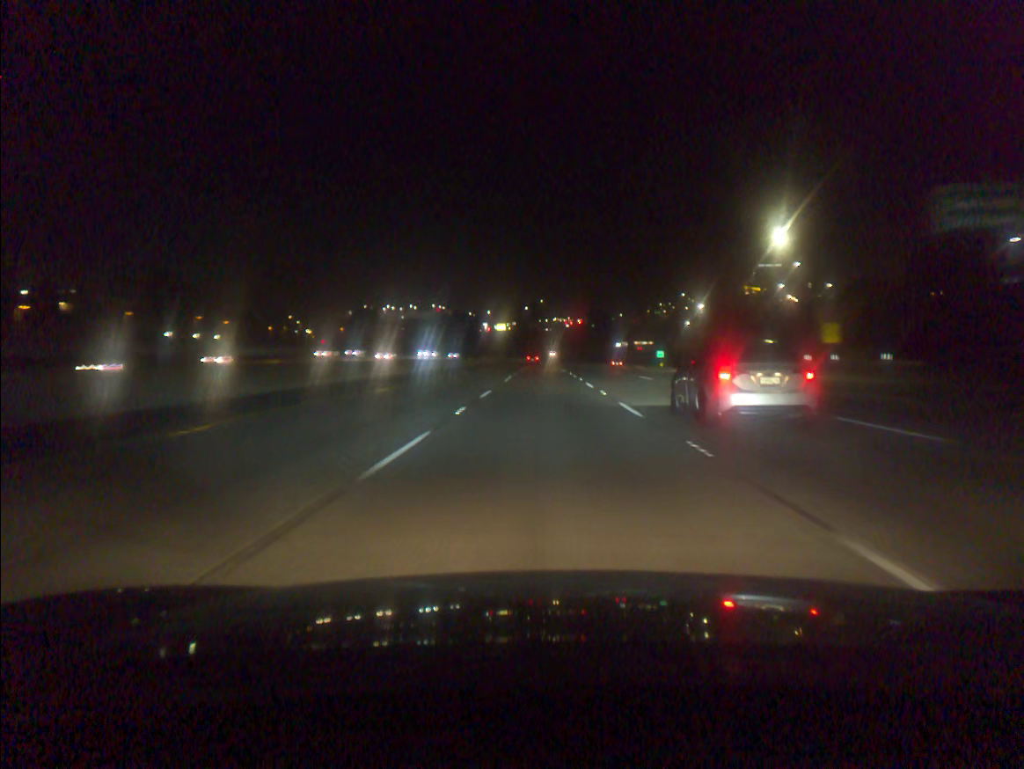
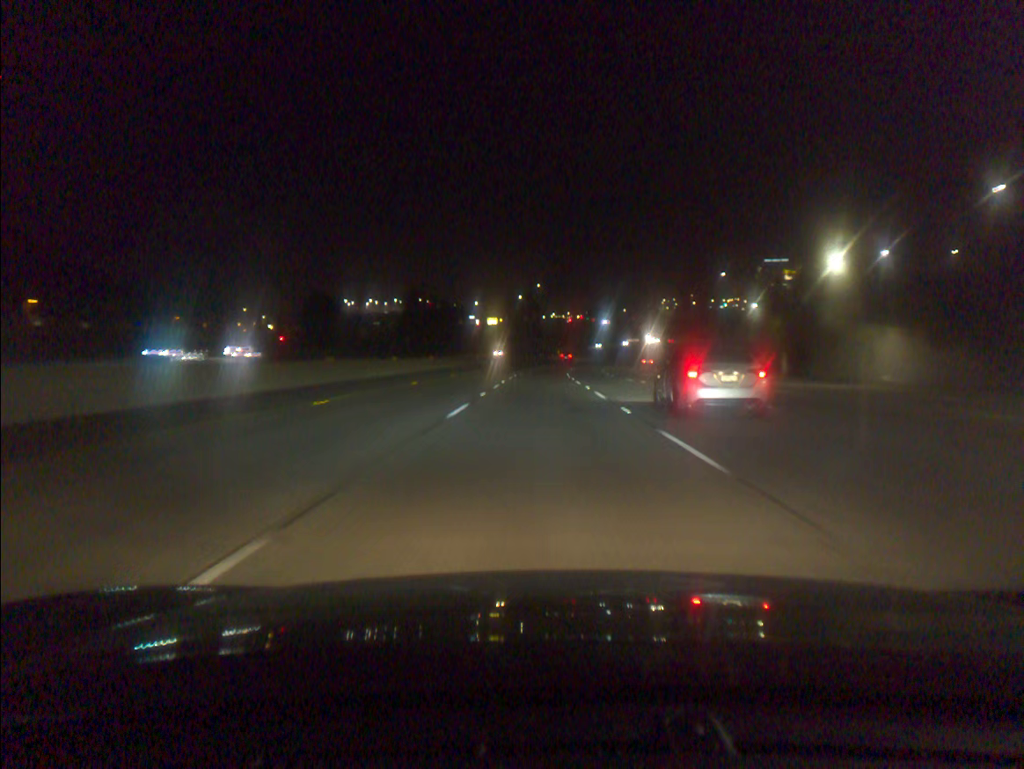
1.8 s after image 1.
(+0.1, +50.9) m; 0°
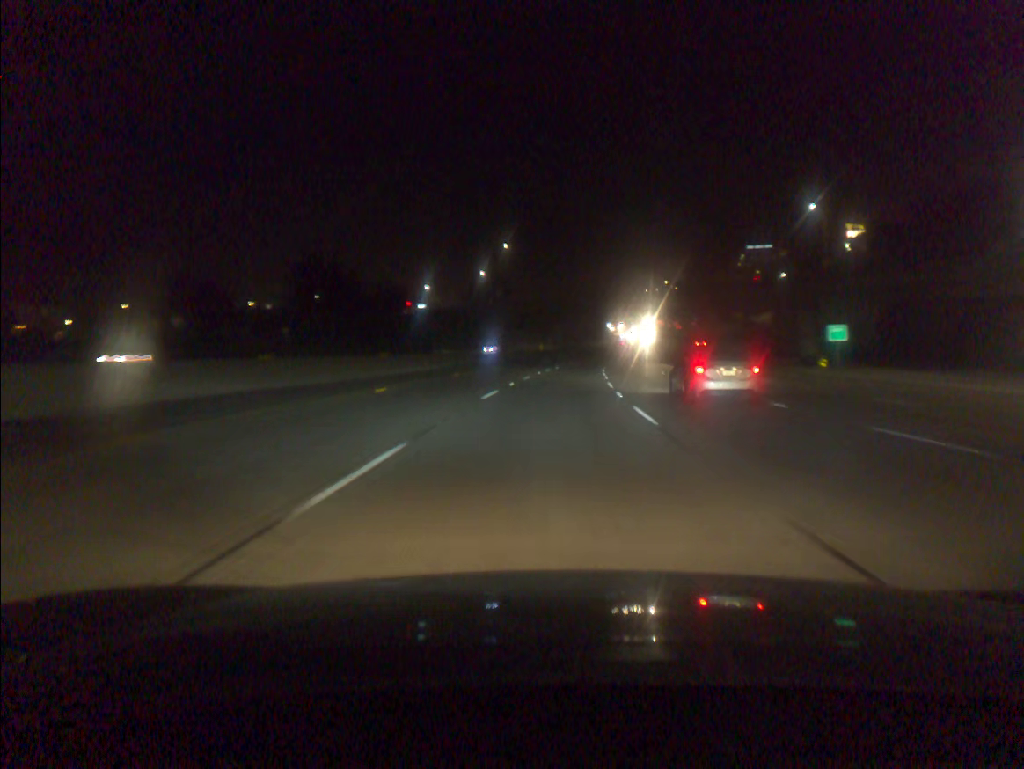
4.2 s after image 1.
(+0.6, +67.8) m; +2°
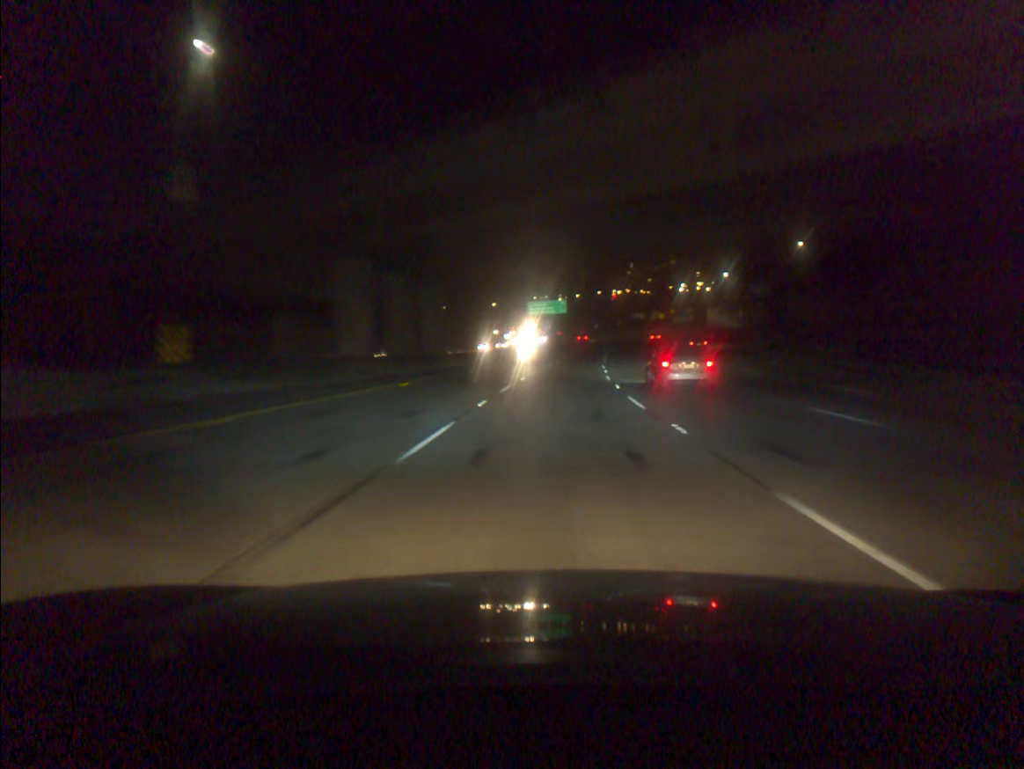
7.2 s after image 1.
(+5.9, +84.4) m; +8°
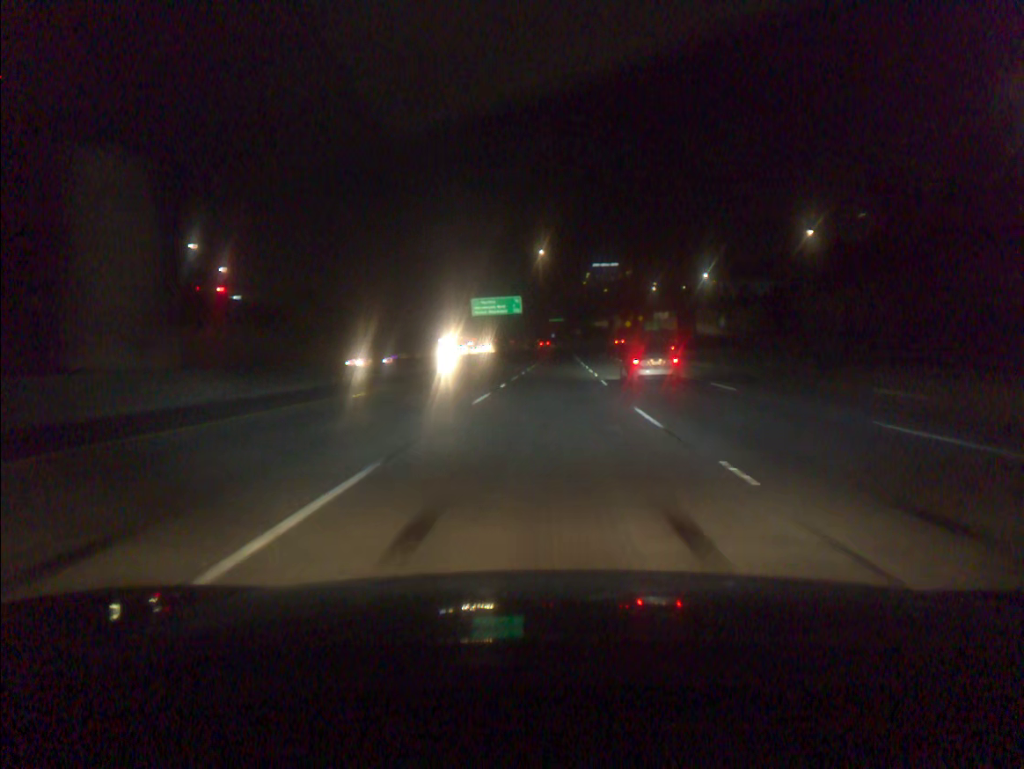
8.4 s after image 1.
(+1.0, +33.6) m; +3°
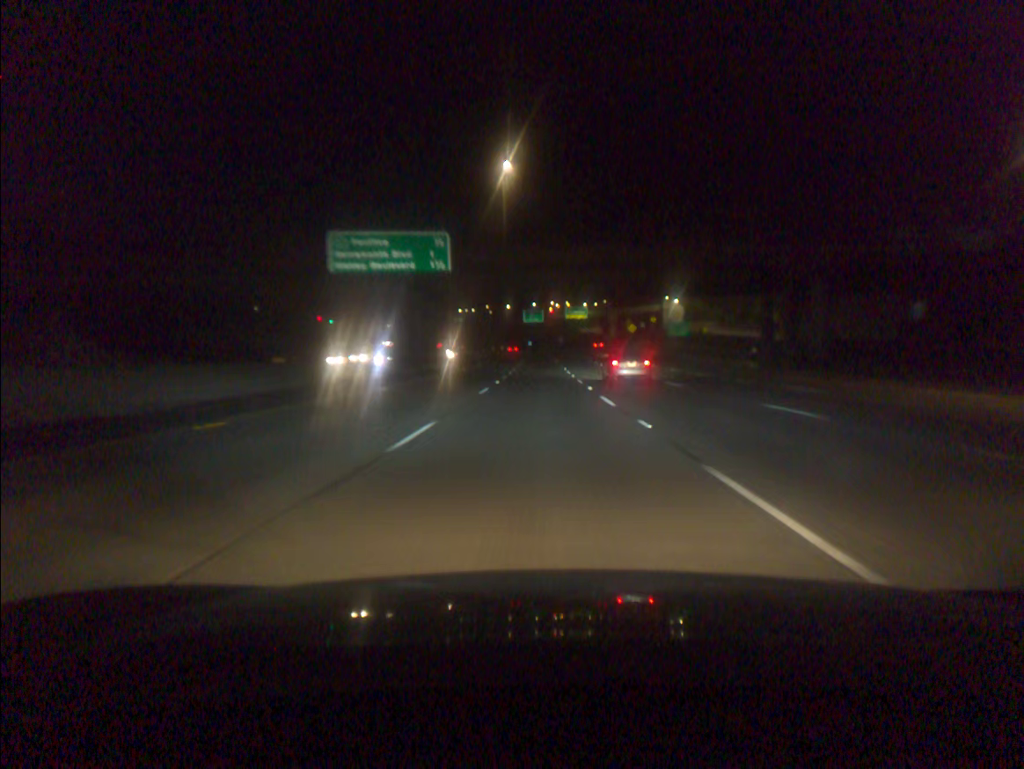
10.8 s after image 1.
(+1.6, +67.0) m; +2°
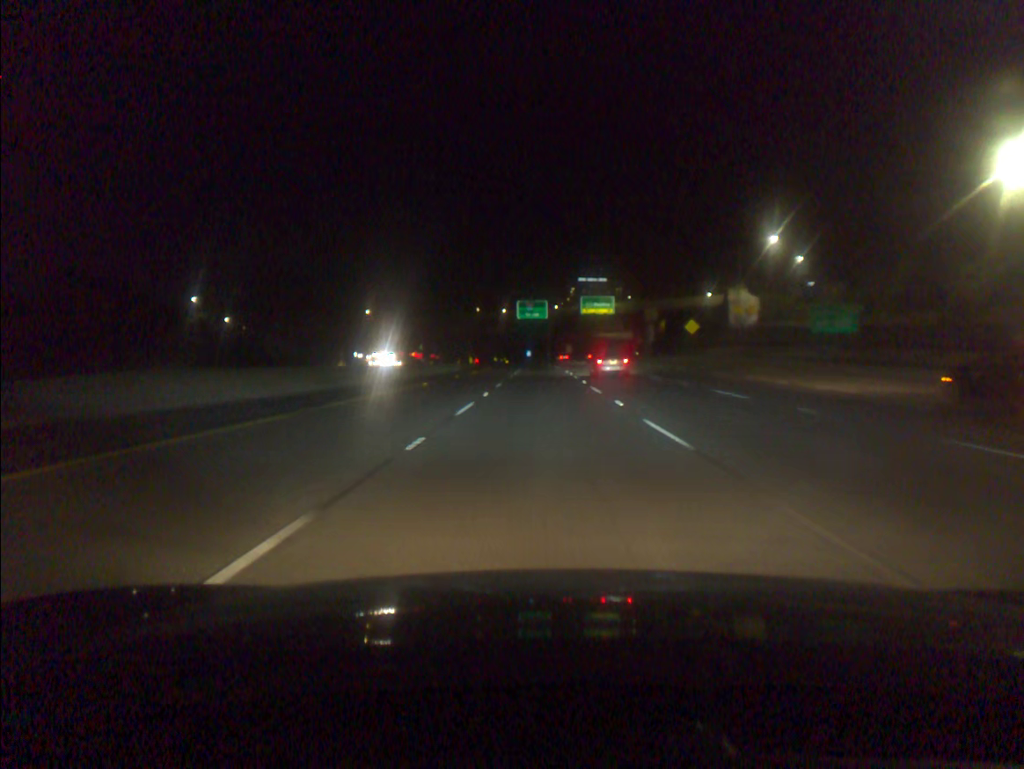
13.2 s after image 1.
(-0.2, +66.9) m; 0°
